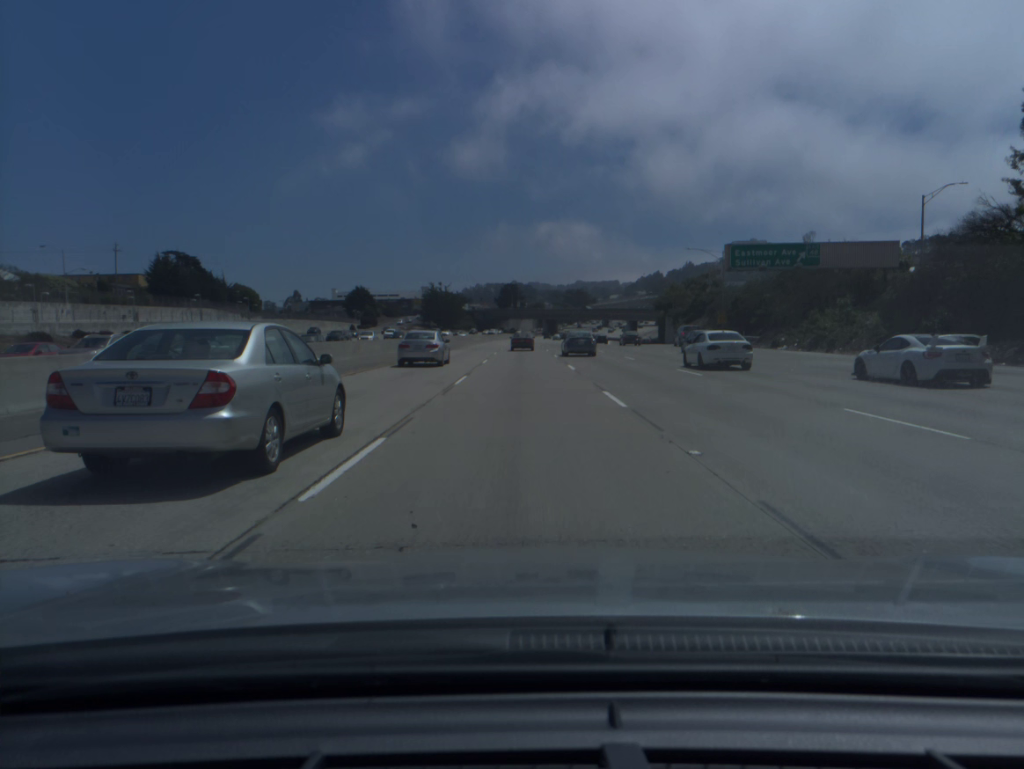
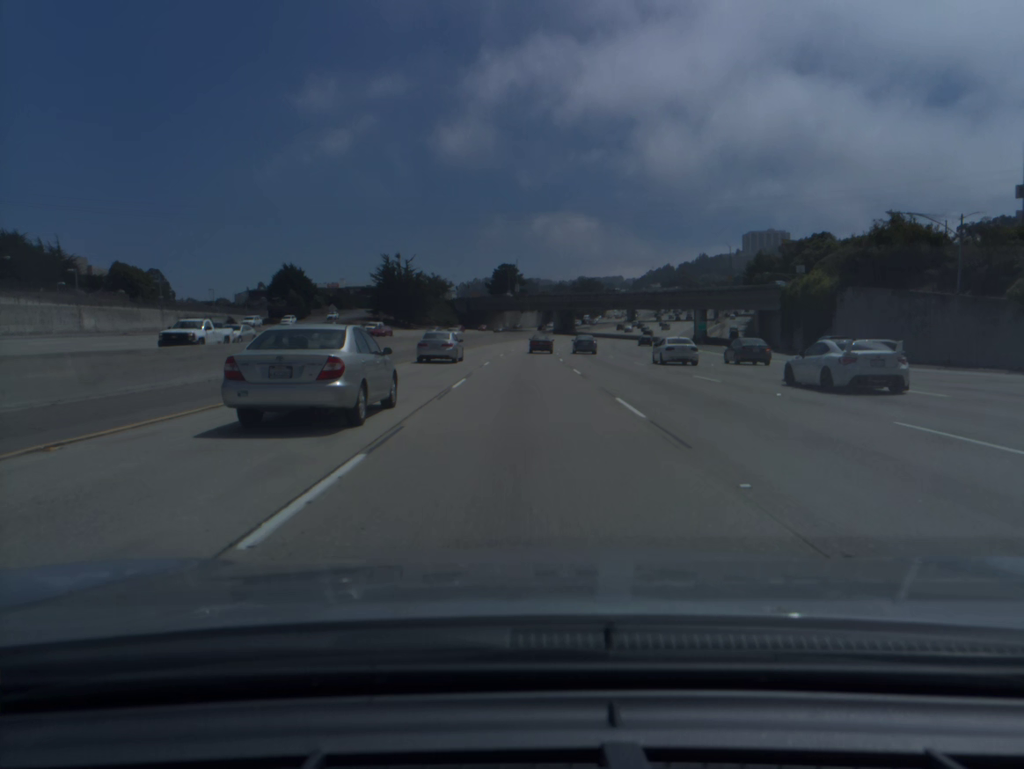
(-0.2, +89.3) m; 0°
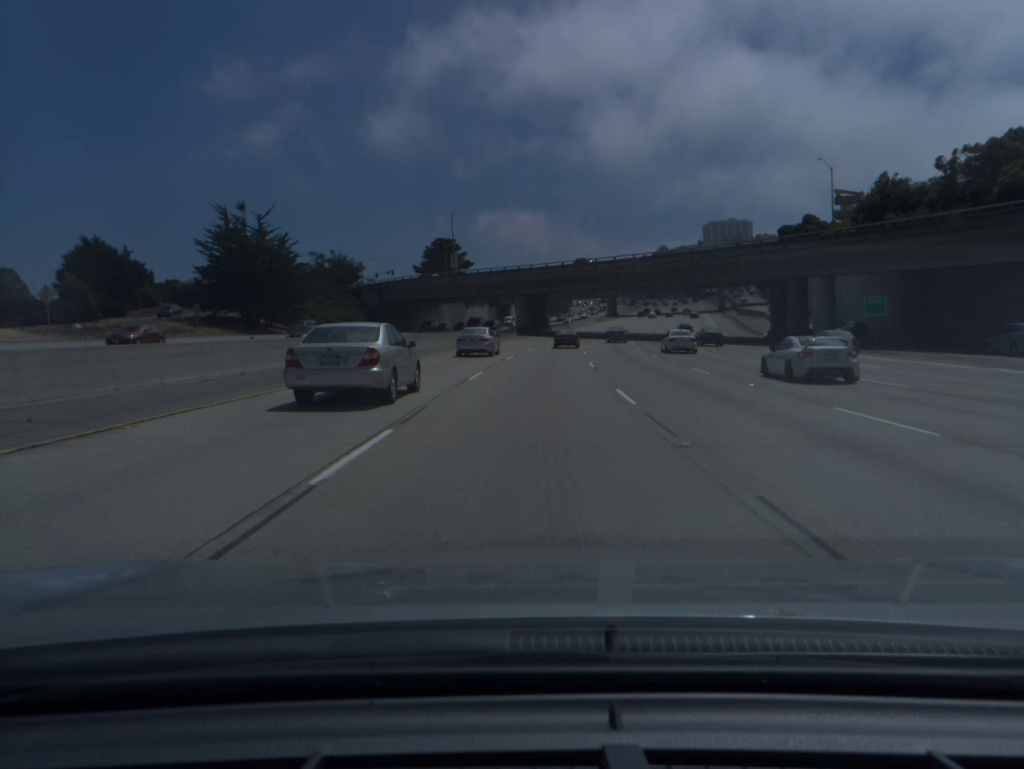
(+1.1, +71.0) m; +3°
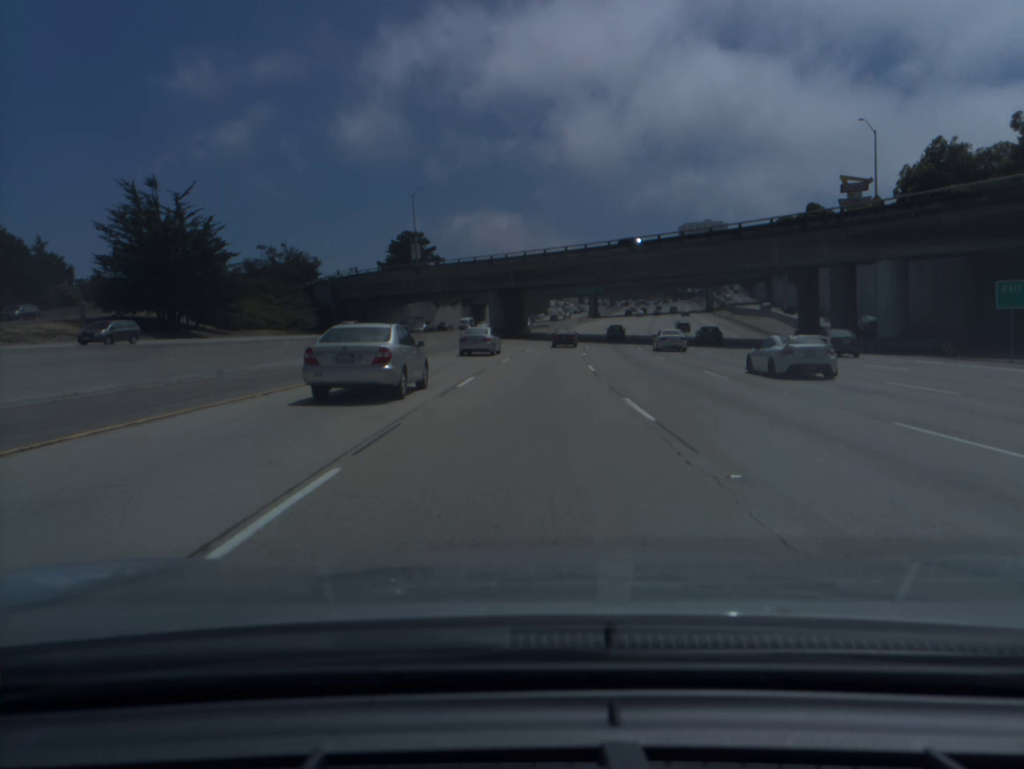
(+0.3, +17.6) m; +2°
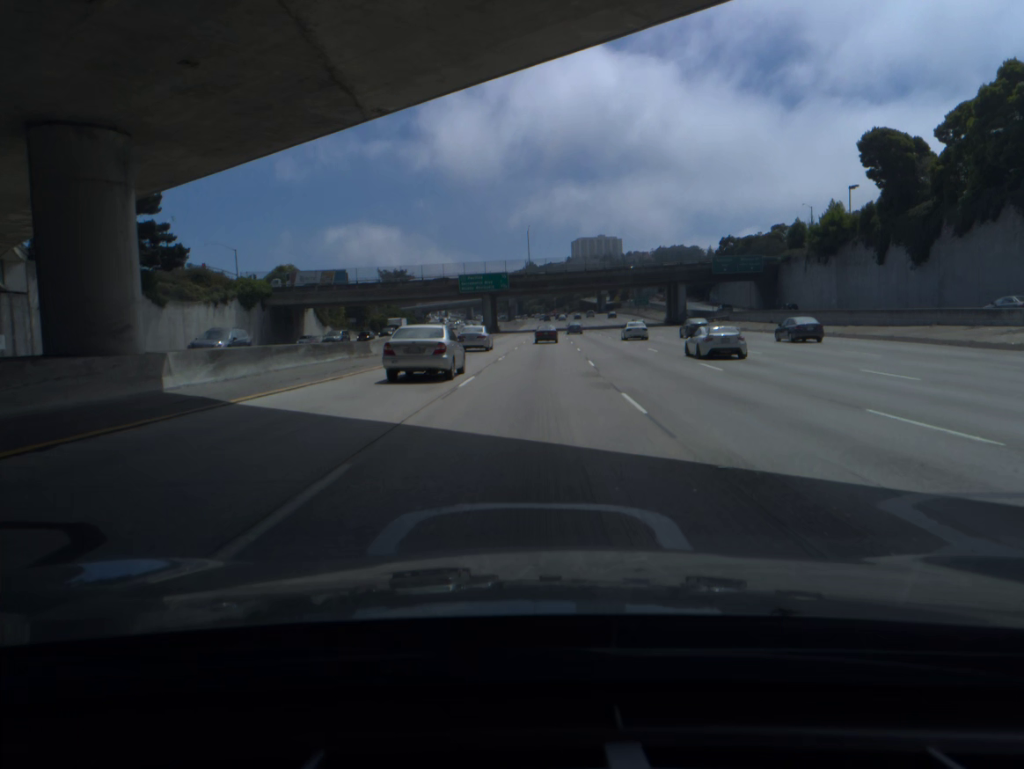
(+6.2, +86.8) m; +8°
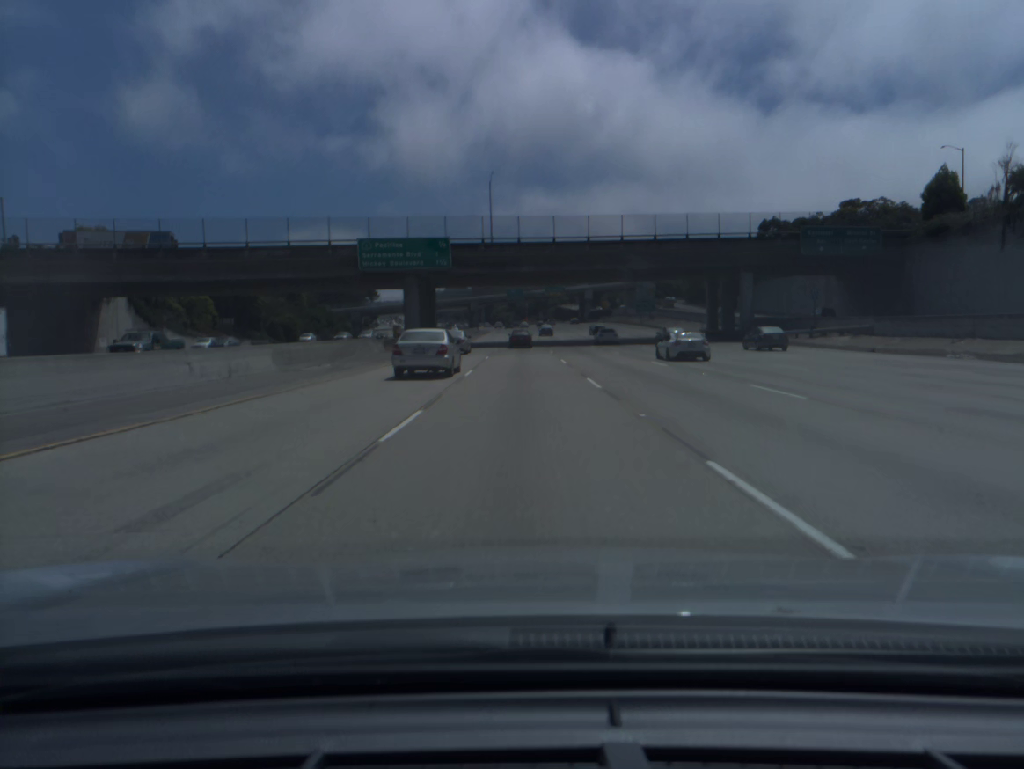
(+1.6, +52.4) m; +3°
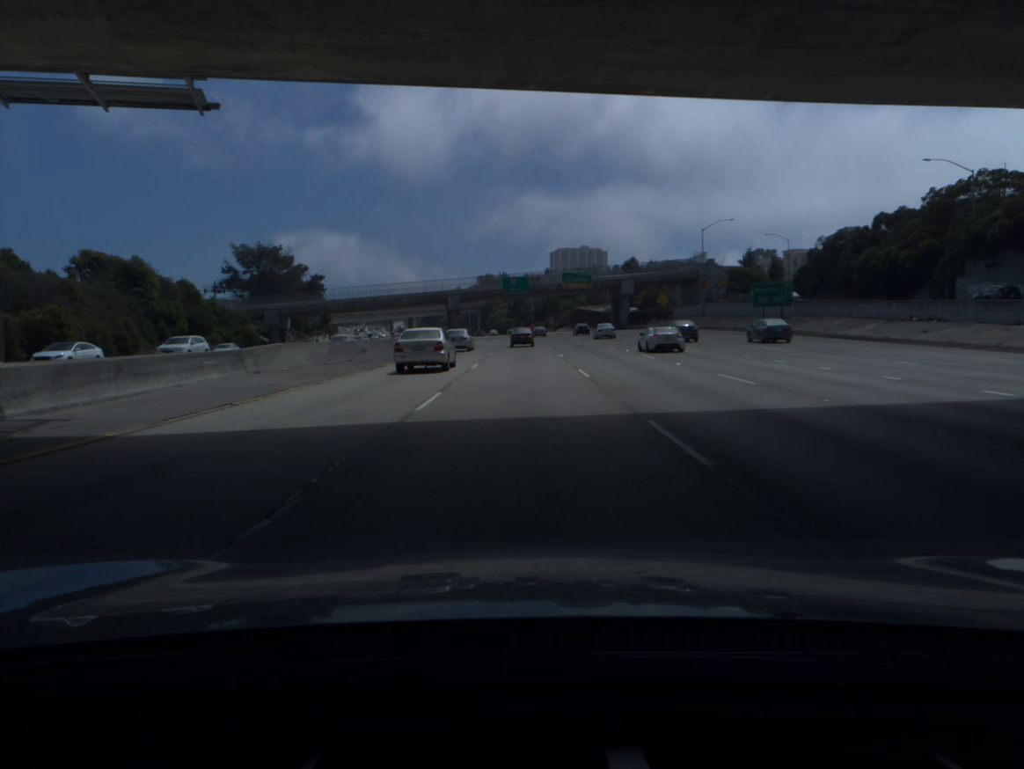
(-0.2, +69.5) m; 0°
